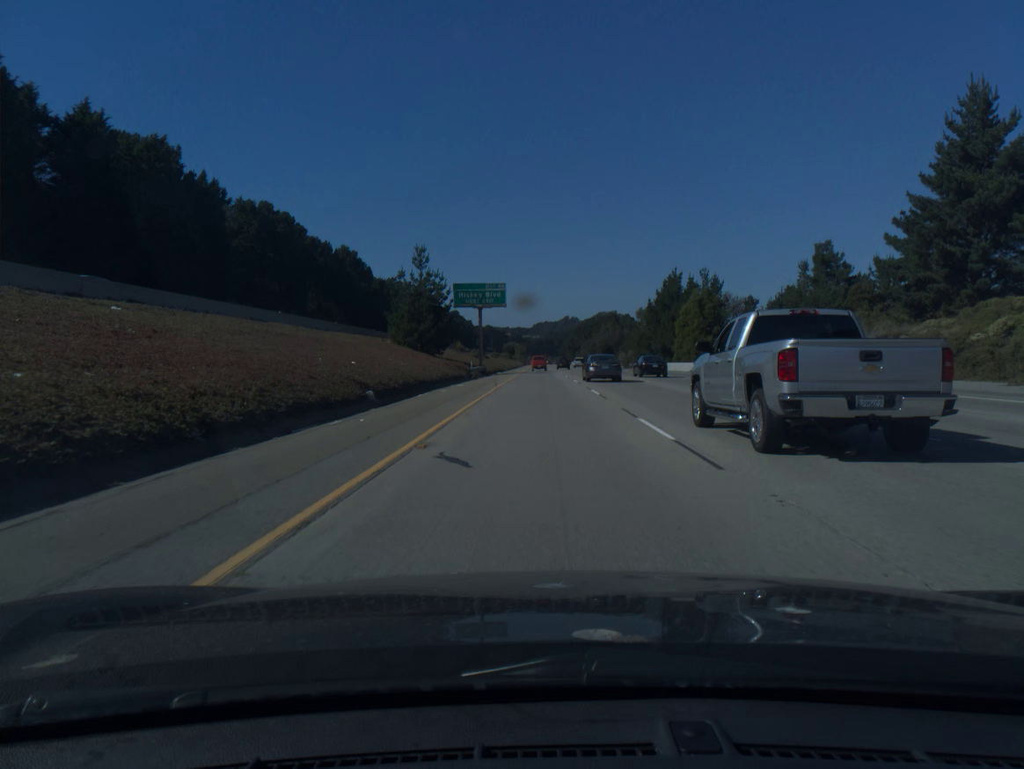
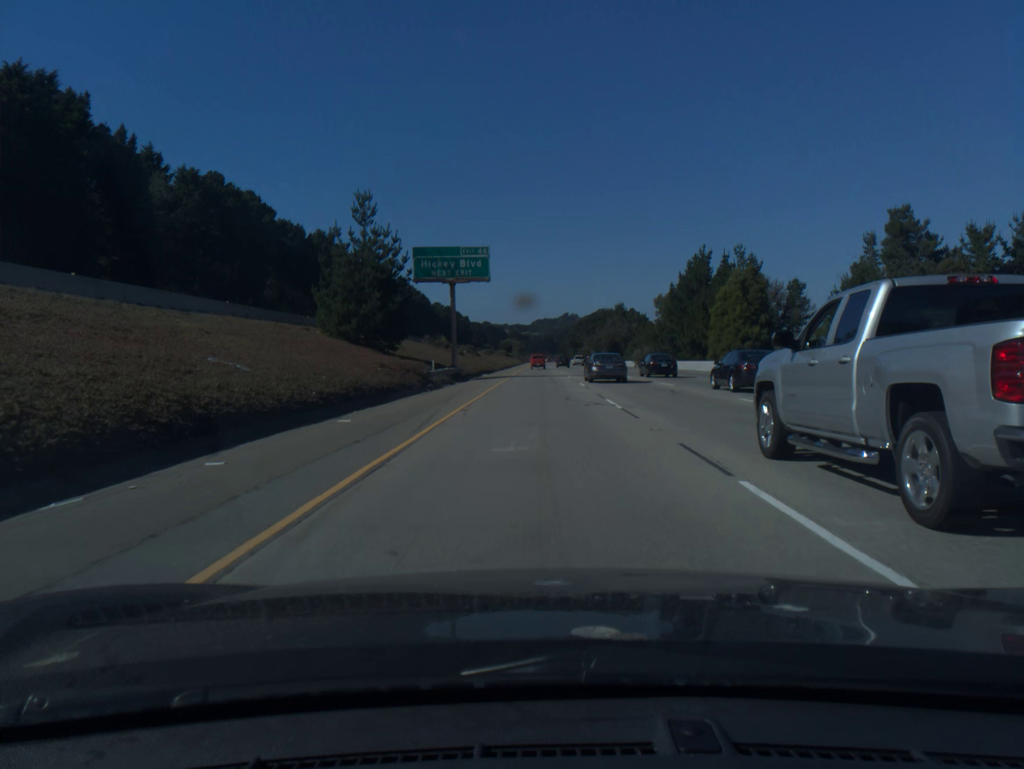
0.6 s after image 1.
(0.0, +22.4) m; 0°
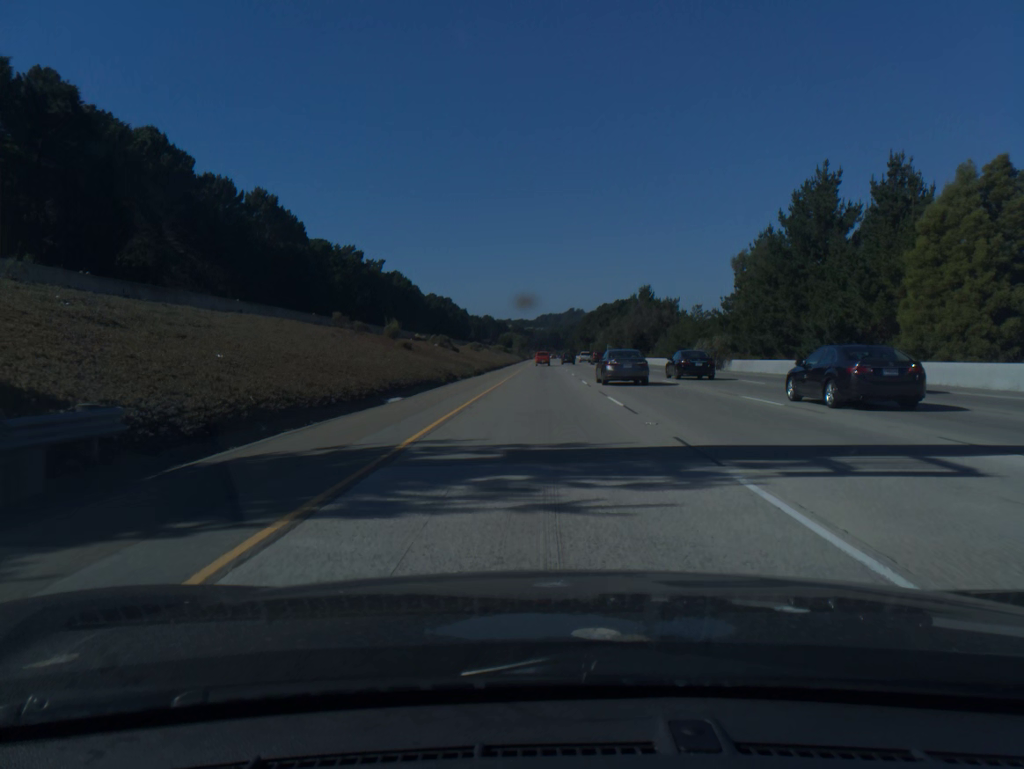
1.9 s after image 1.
(-0.1, +43.6) m; 0°
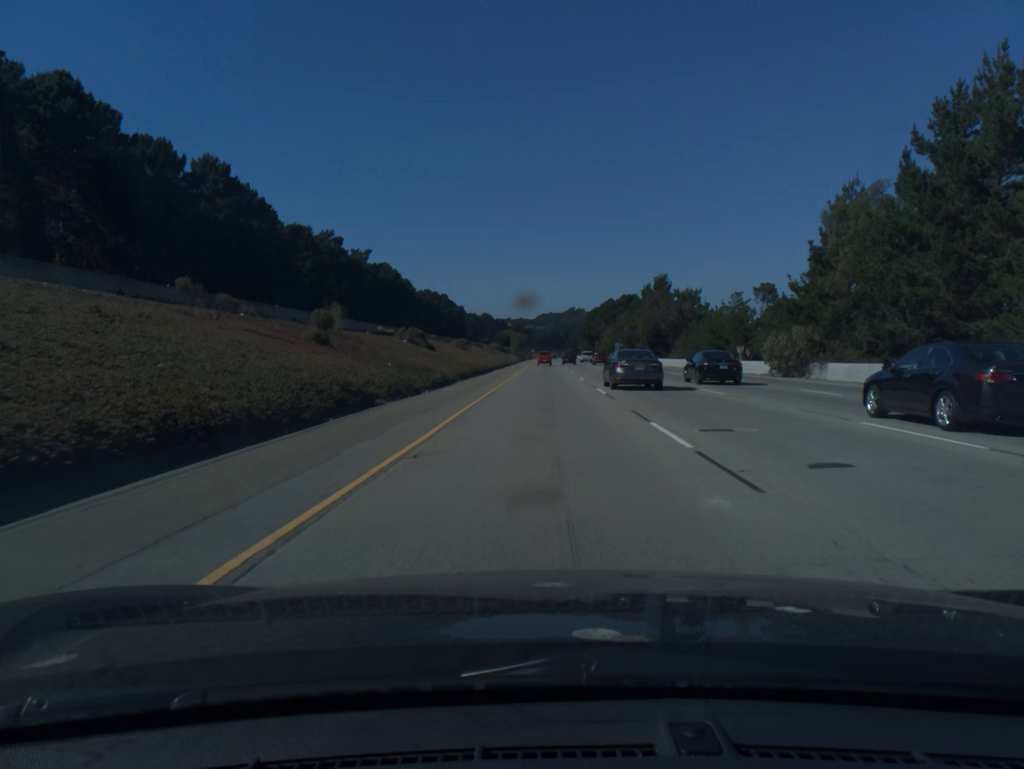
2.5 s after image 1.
(0.0, +22.8) m; 0°
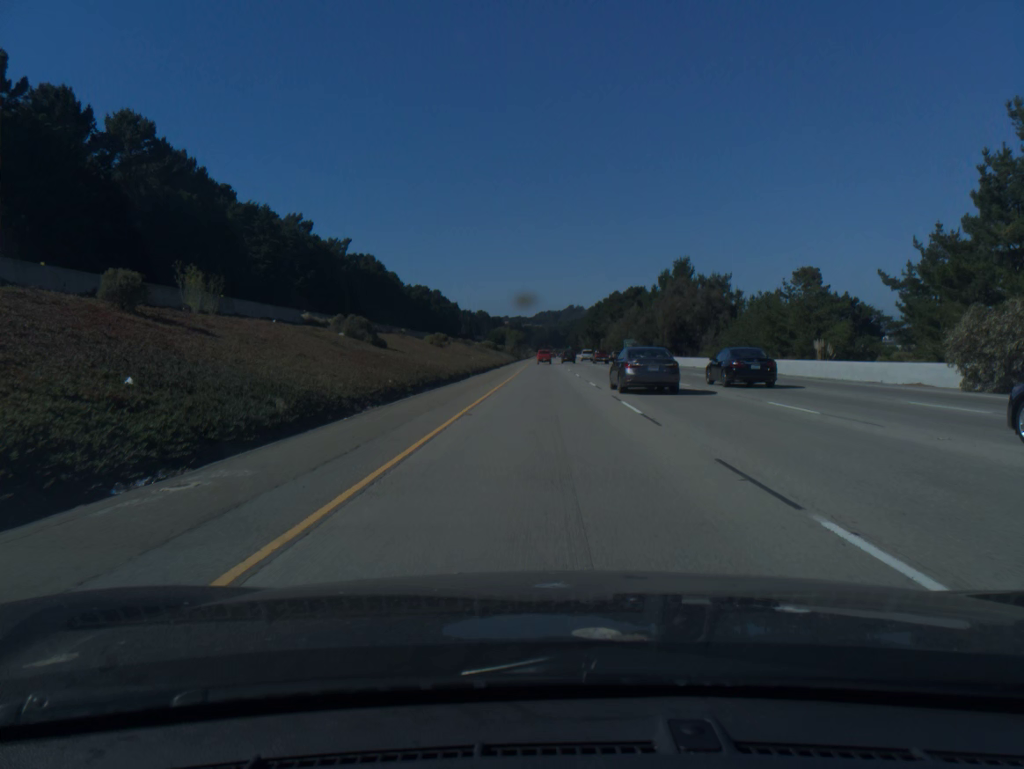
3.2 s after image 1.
(0.0, +22.9) m; 0°
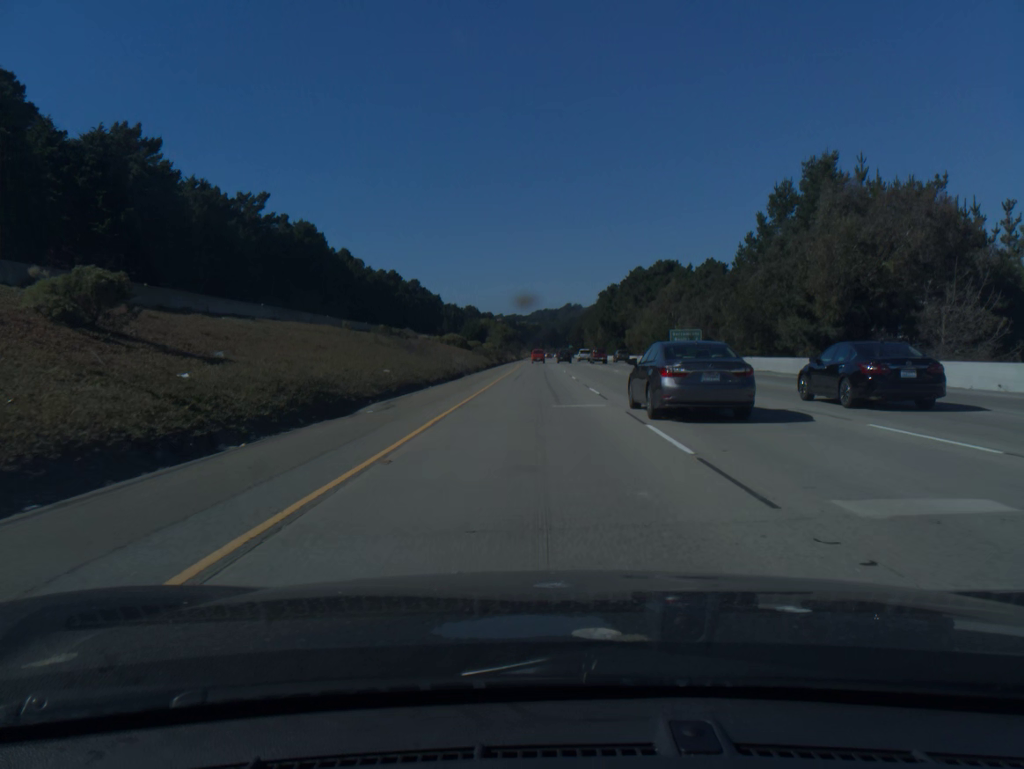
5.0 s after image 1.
(+0.3, +65.4) m; 0°
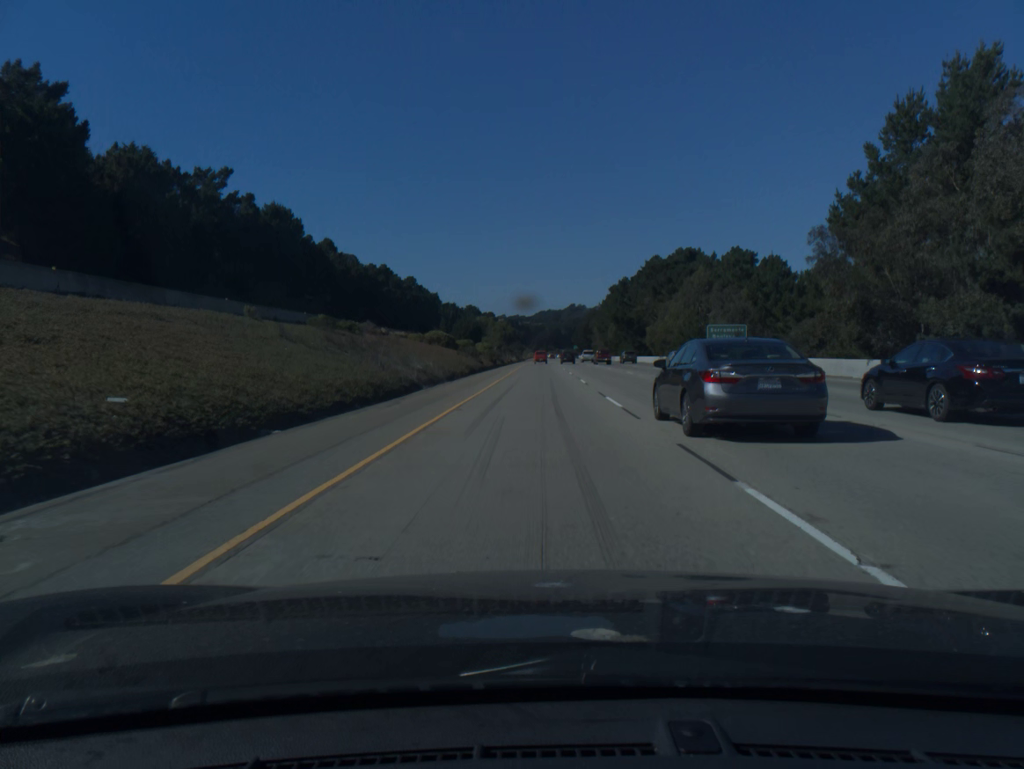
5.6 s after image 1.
(0.0, +21.1) m; 0°
